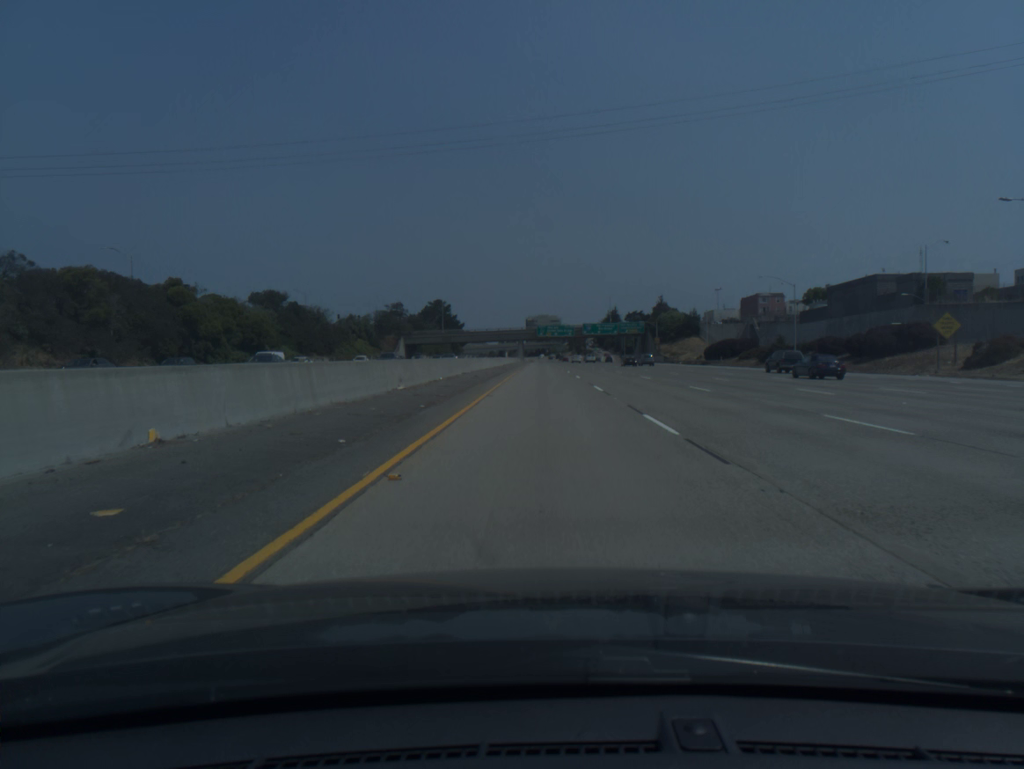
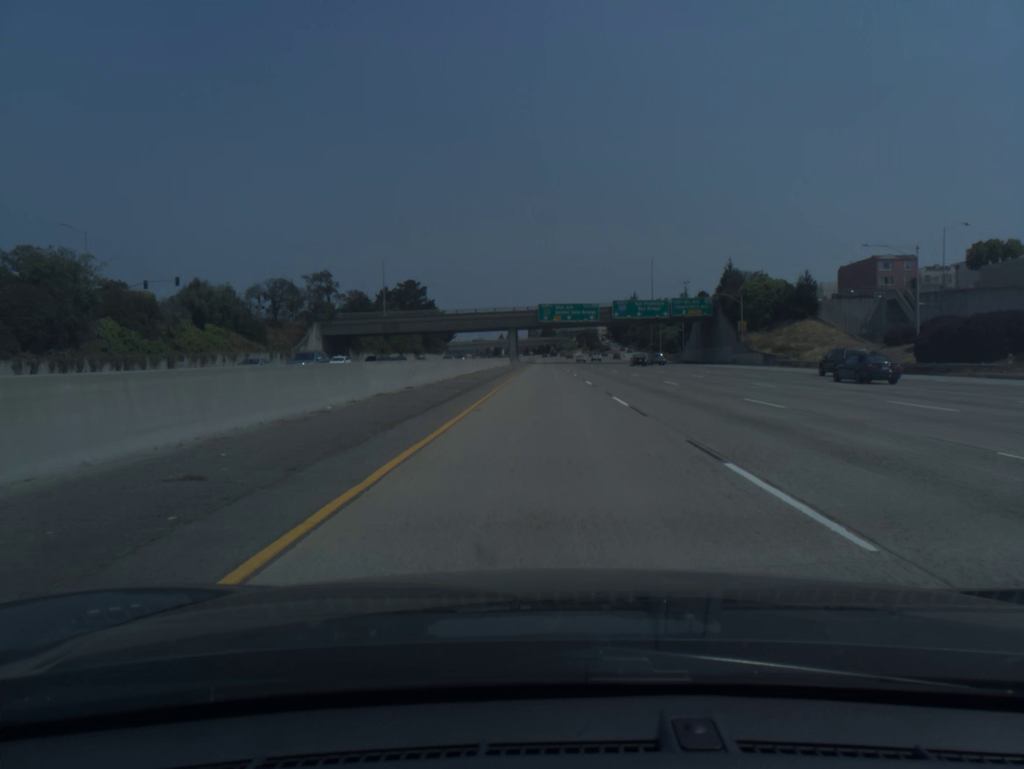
(-0.2, +78.3) m; 0°
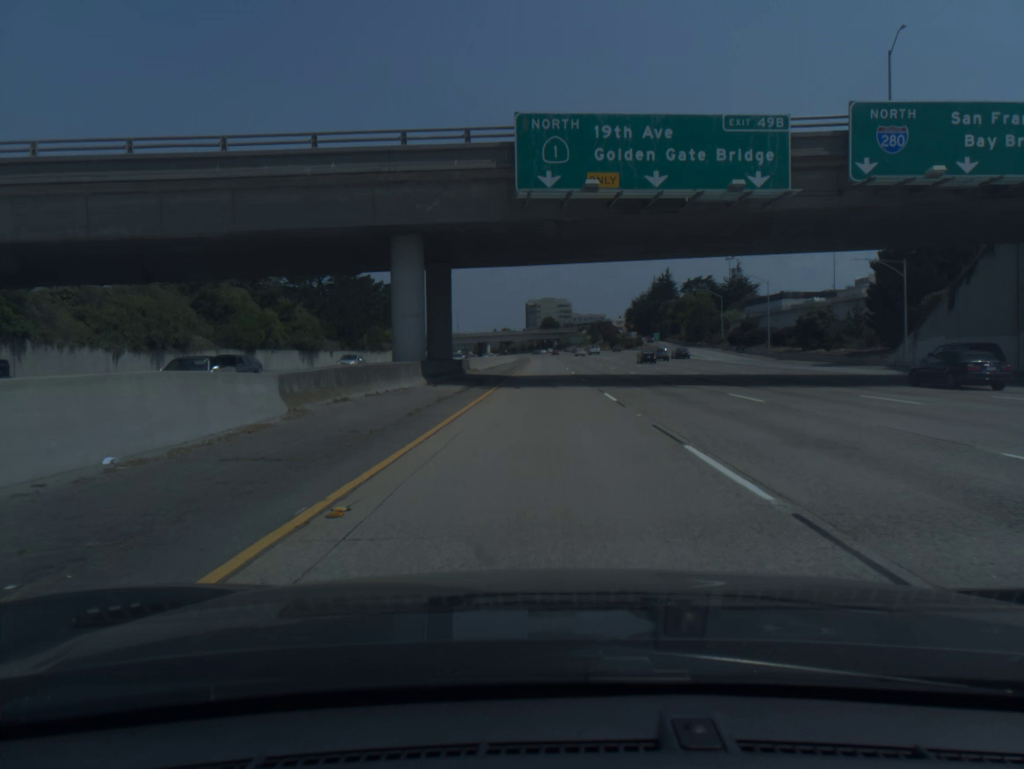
(+0.2, +98.4) m; 0°
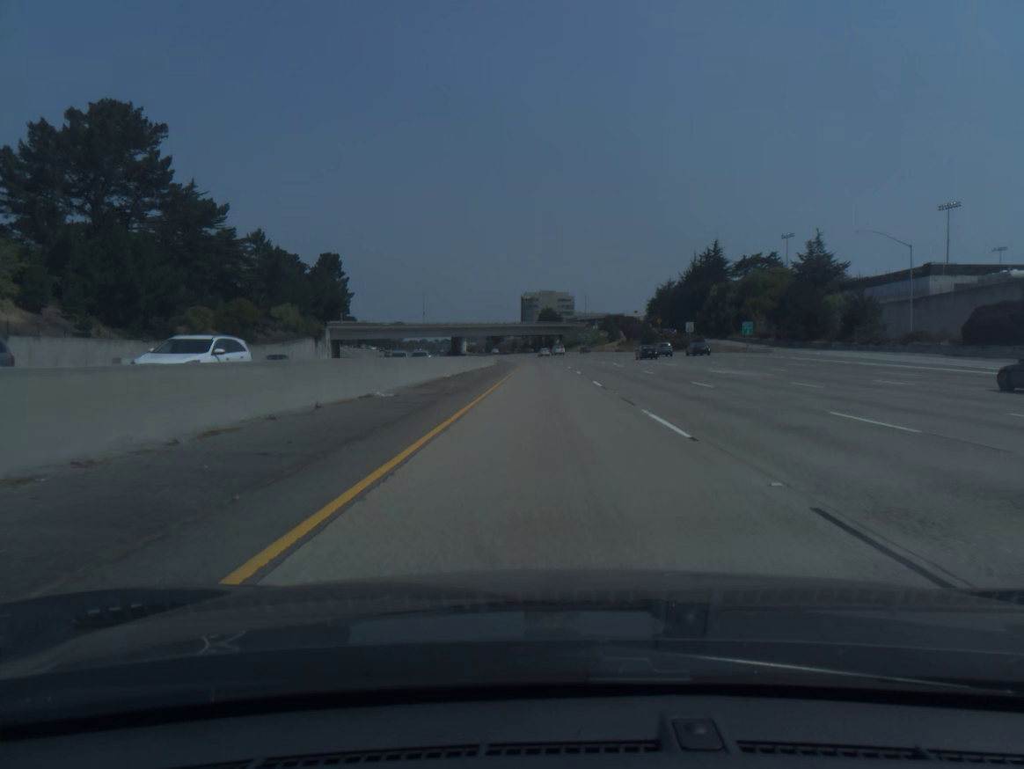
(0.0, +78.8) m; 0°
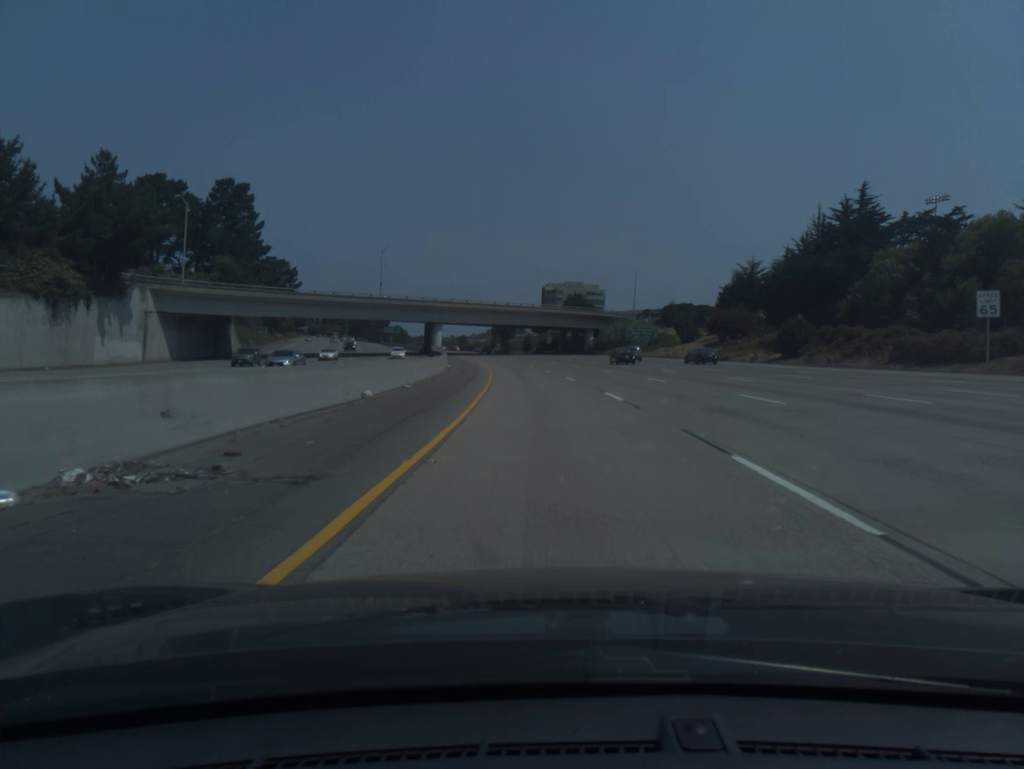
(-0.5, +78.7) m; -1°
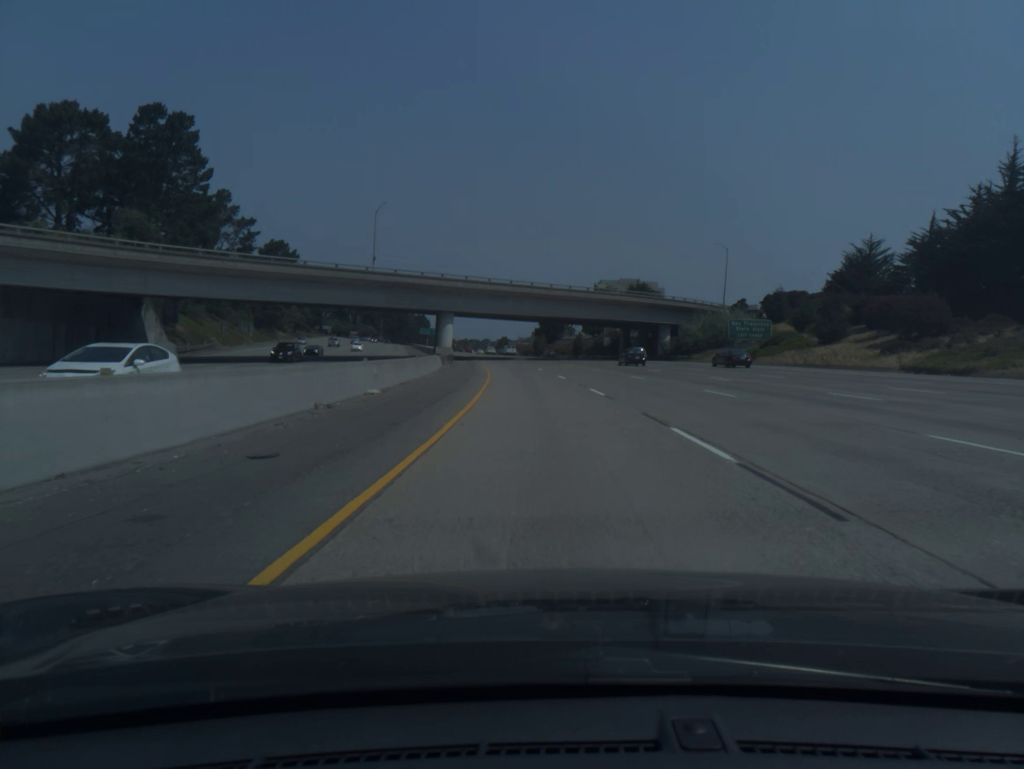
(-1.0, +39.3) m; -3°
